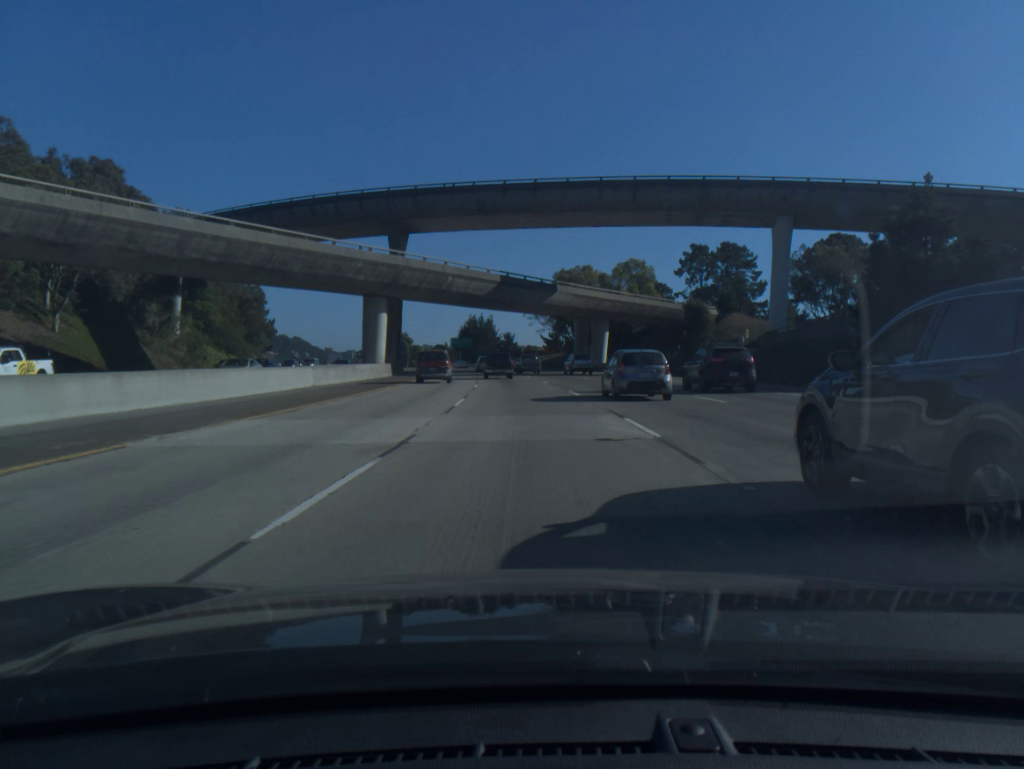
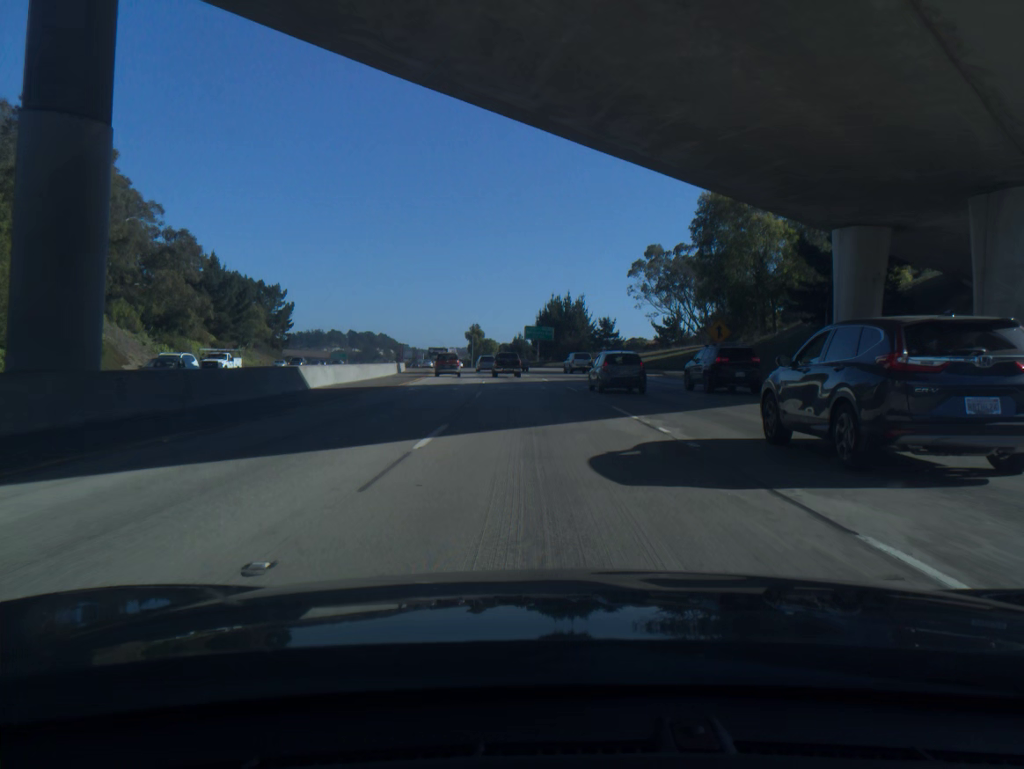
(-4.1, +68.6) m; -6°
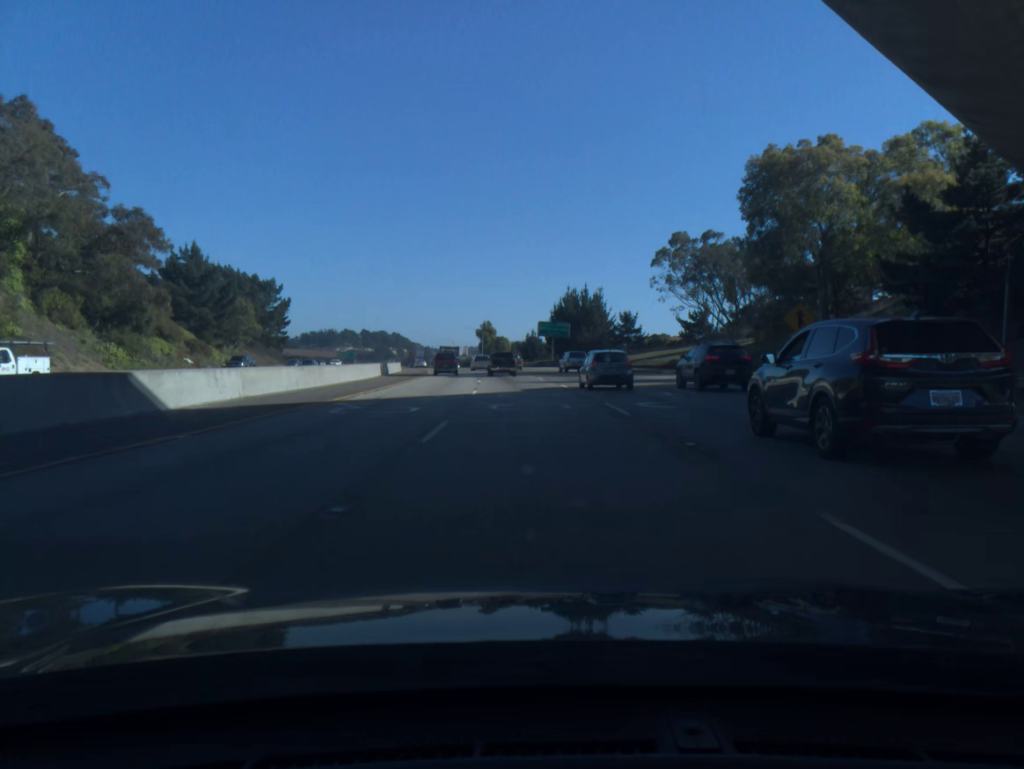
(-0.1, +14.0) m; -1°
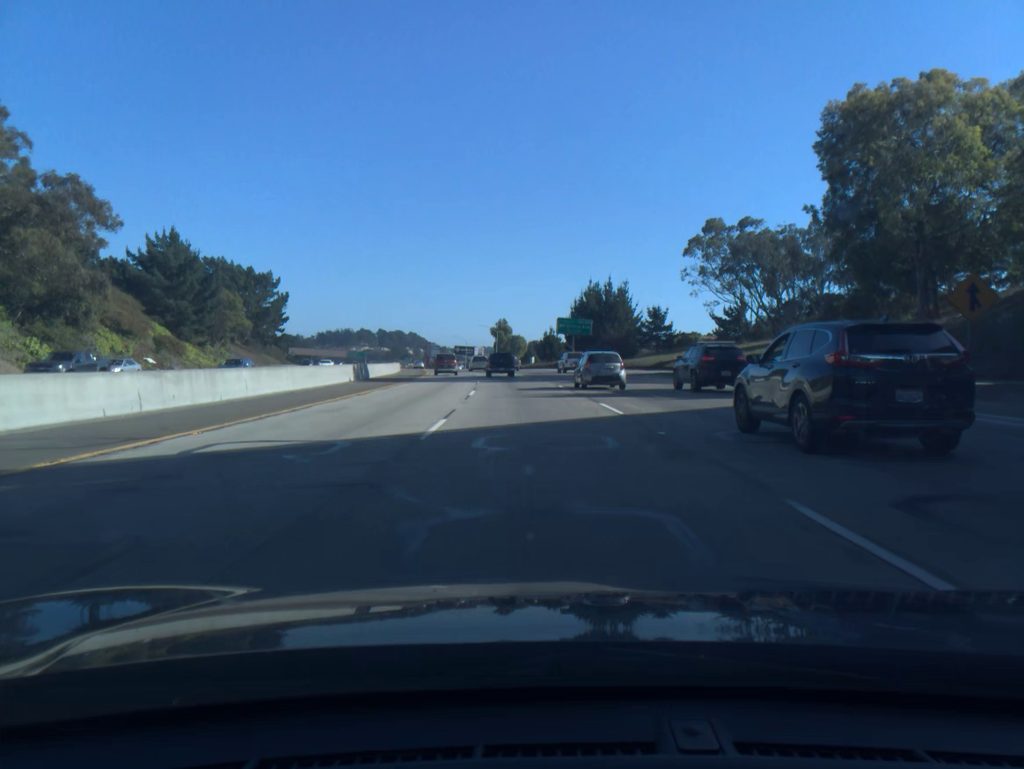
(-0.1, +14.0) m; -1°
